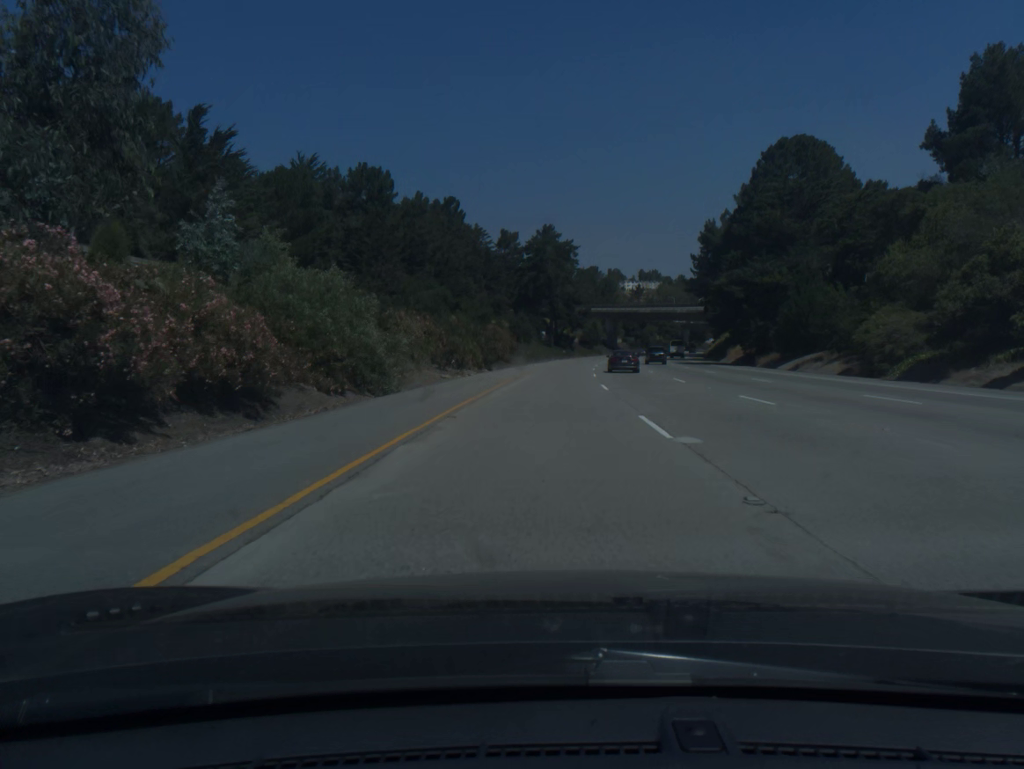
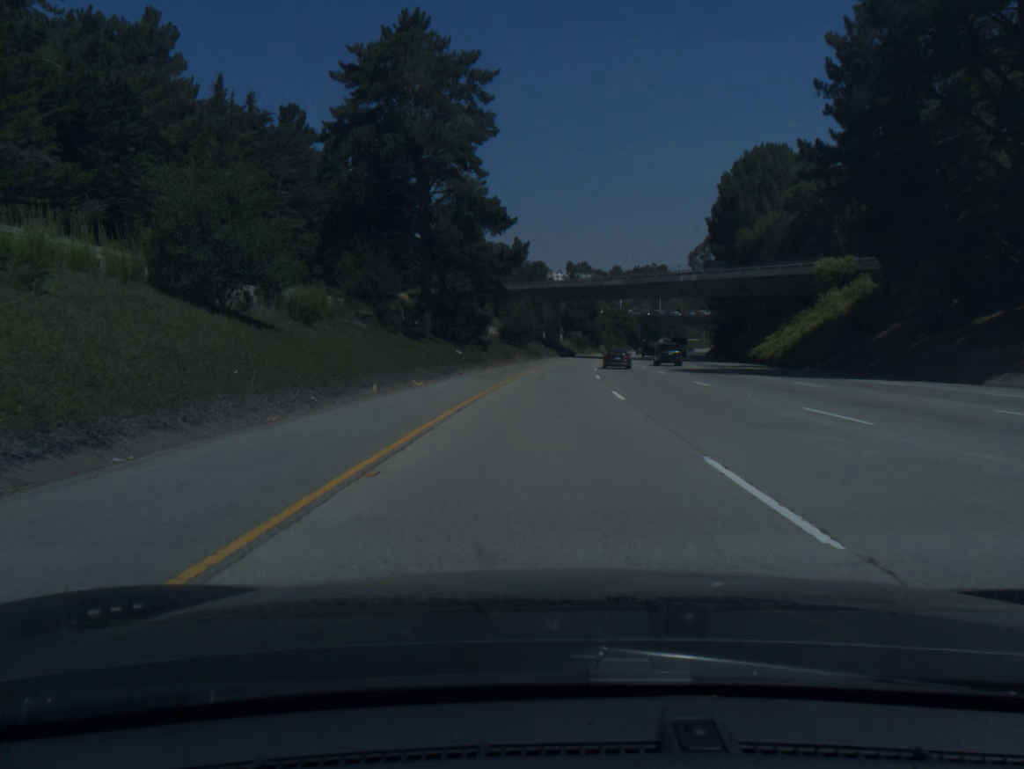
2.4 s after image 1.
(+3.8, +79.3) m; +6°
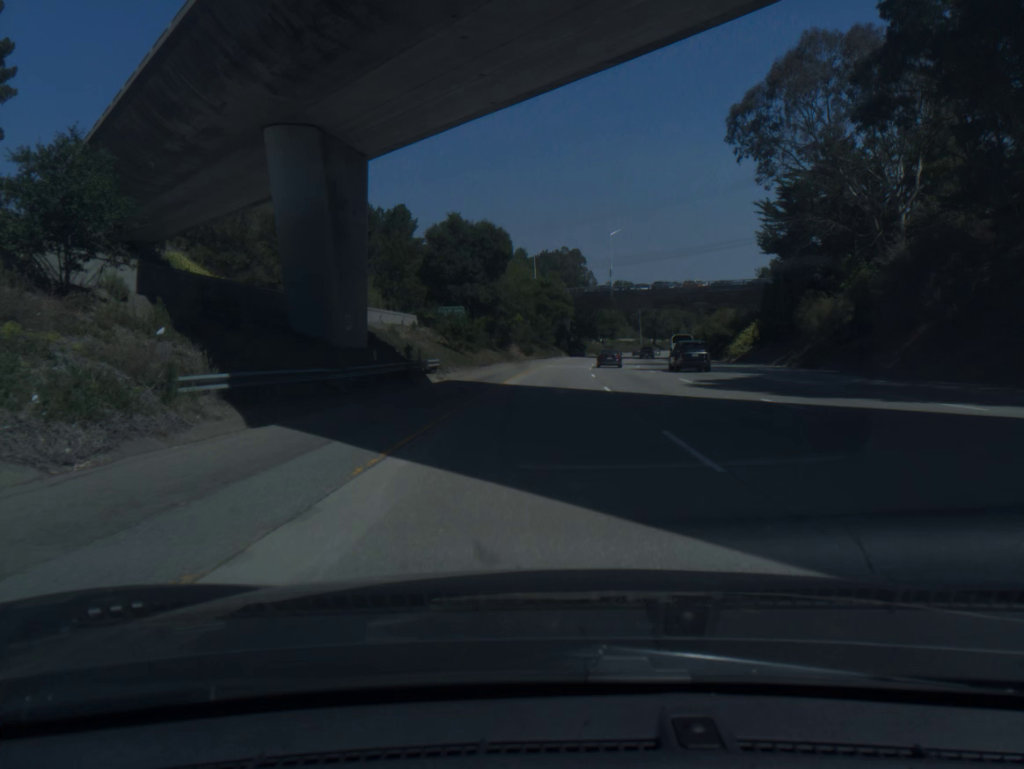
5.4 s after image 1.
(+6.2, +99.2) m; +7°
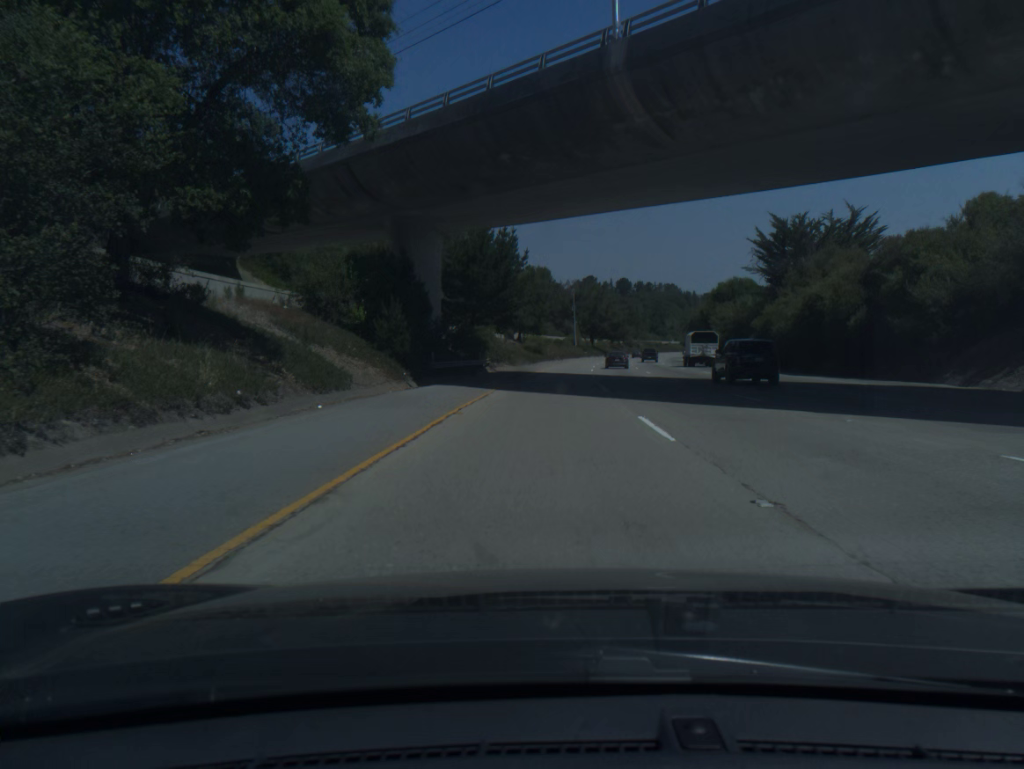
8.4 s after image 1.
(+5.6, +99.4) m; +7°
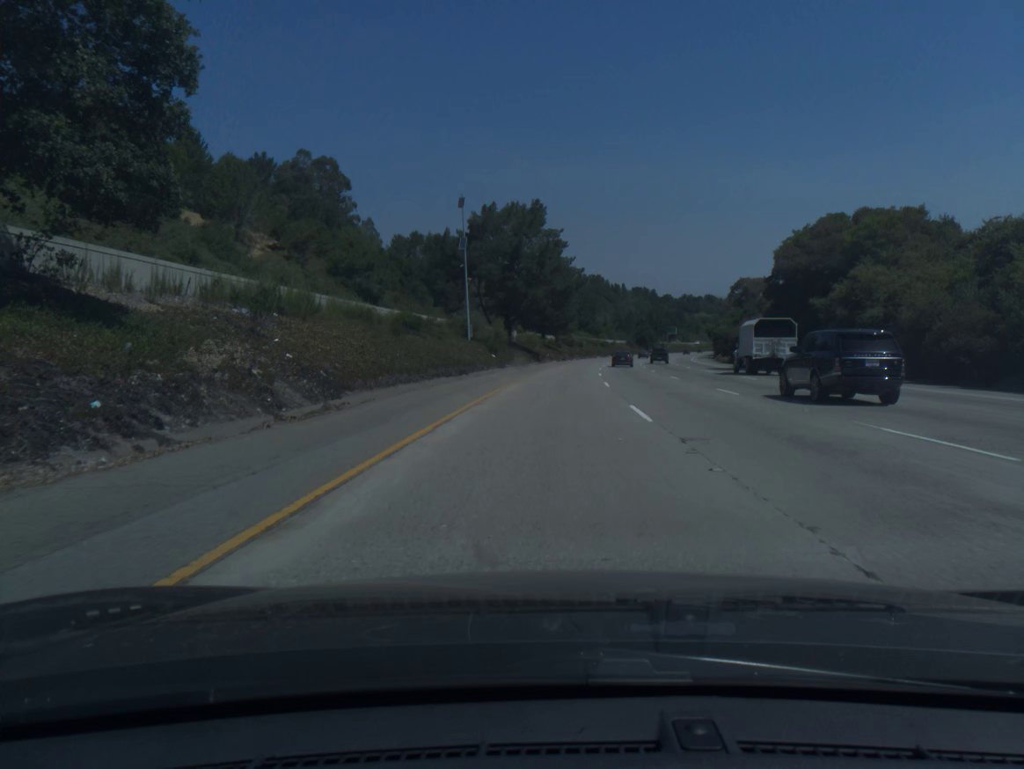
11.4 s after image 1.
(+5.7, +99.3) m; +6°
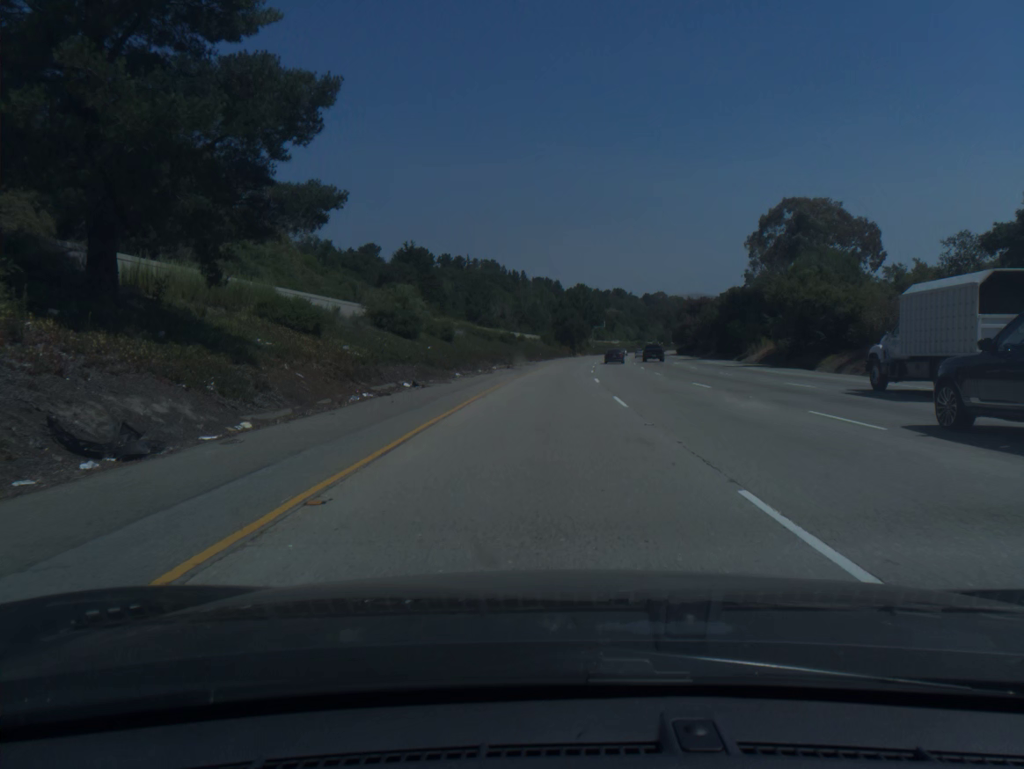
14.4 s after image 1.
(+7.1, +99.0) m; +8°
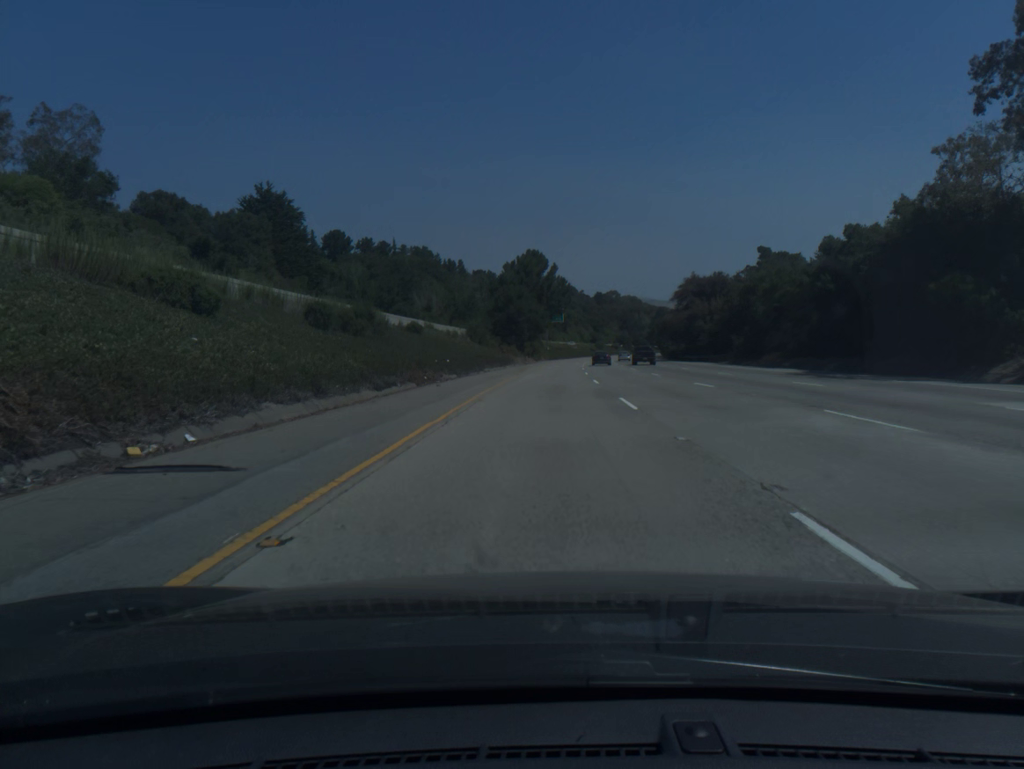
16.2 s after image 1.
(+2.1, +59.6) m; +4°
